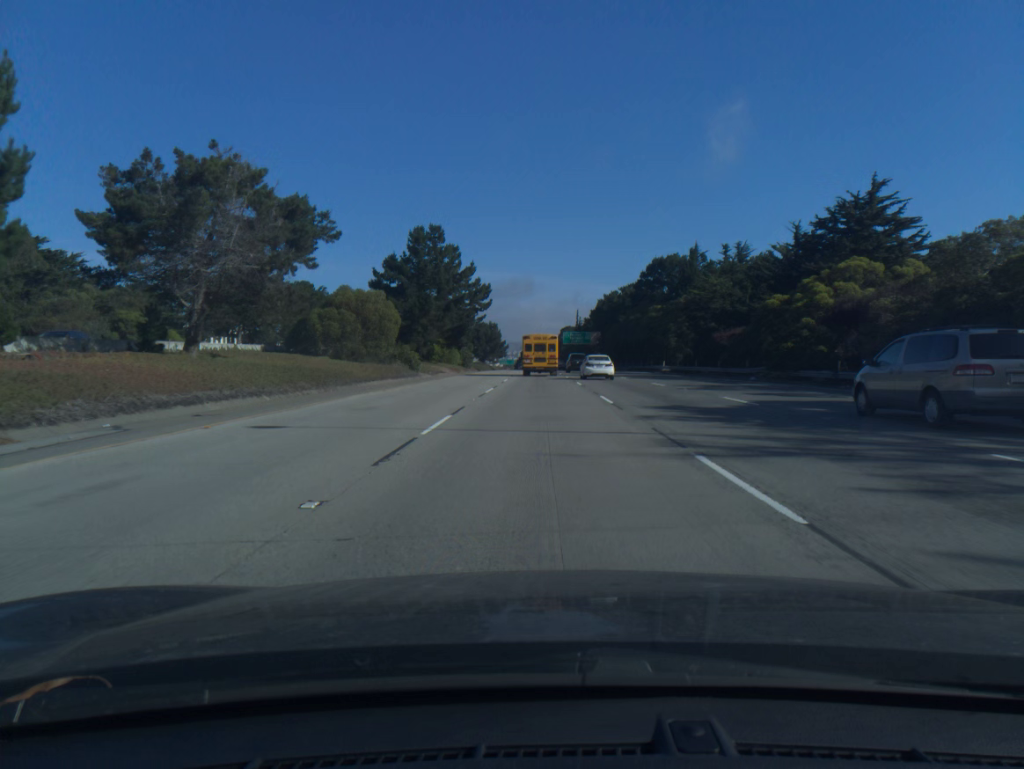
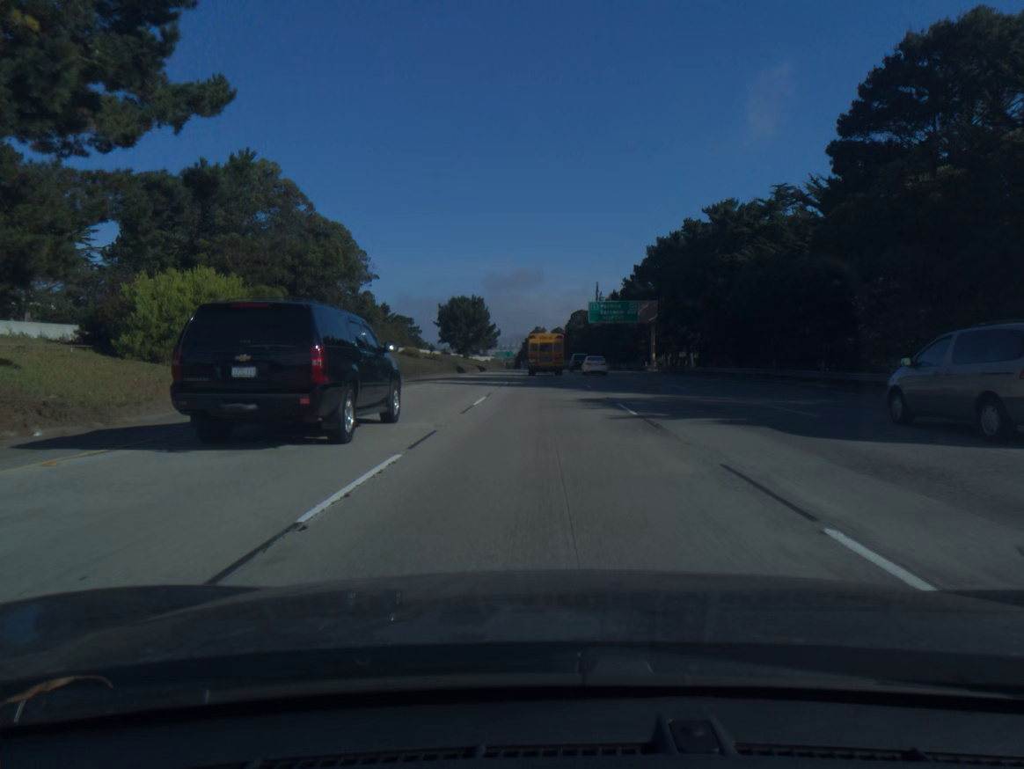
(-0.3, +77.1) m; 0°
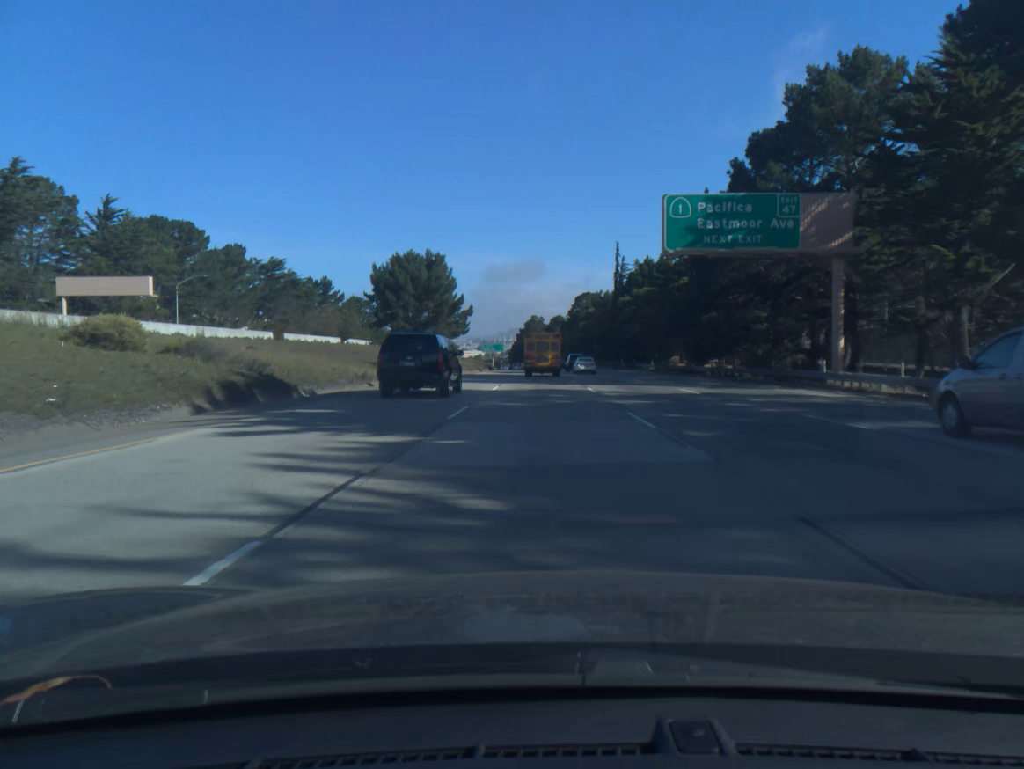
(+0.3, +61.5) m; 0°
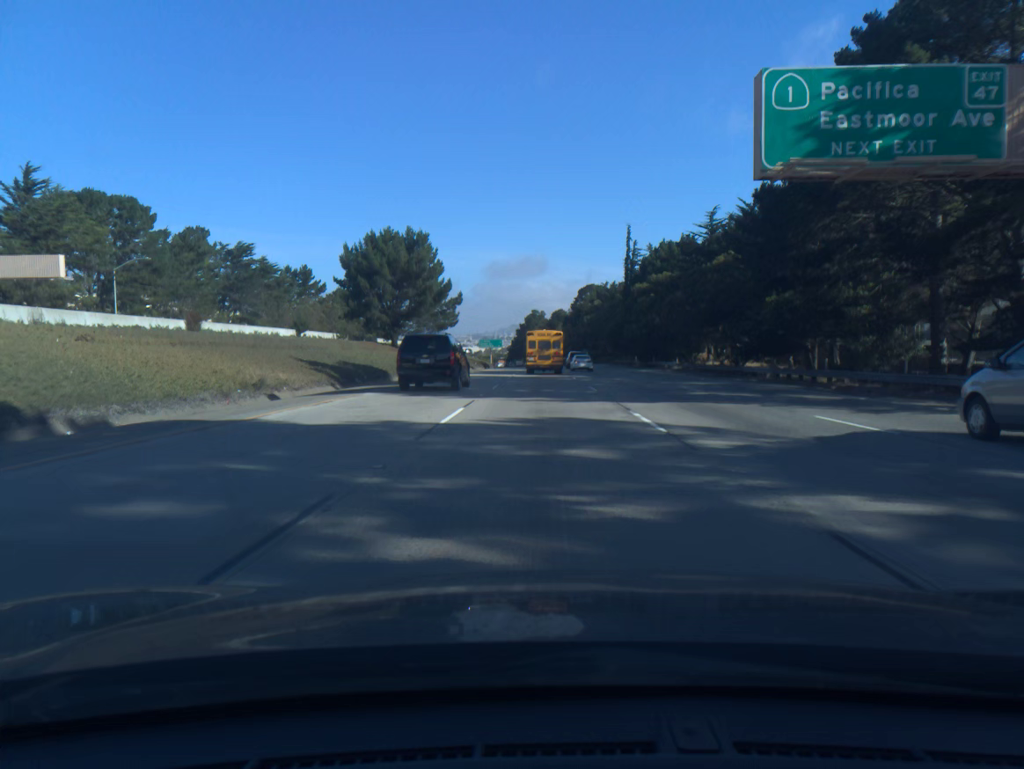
(0.0, +15.4) m; 0°
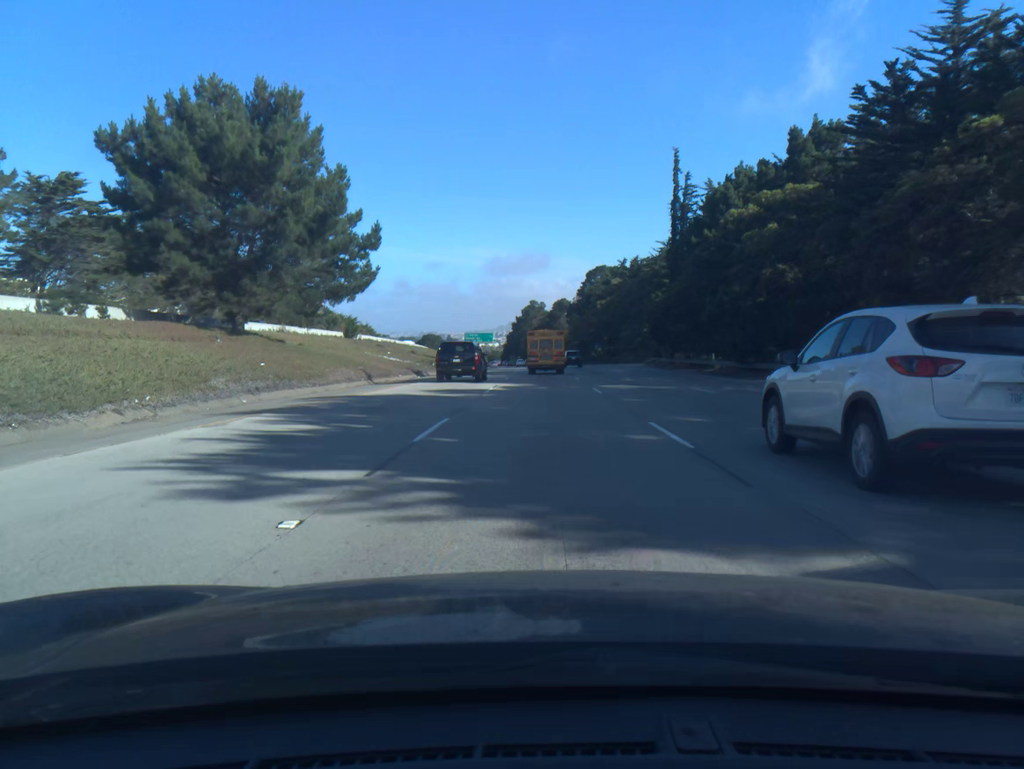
(0.0, +46.0) m; 0°
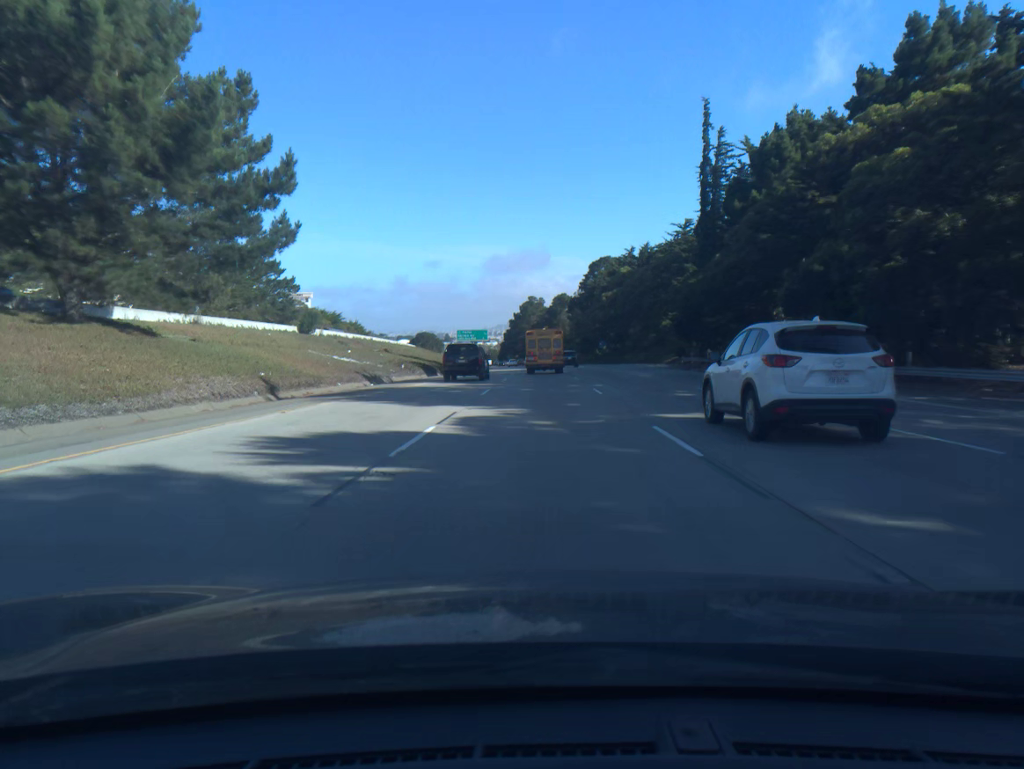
(0.0, +15.3) m; 0°
